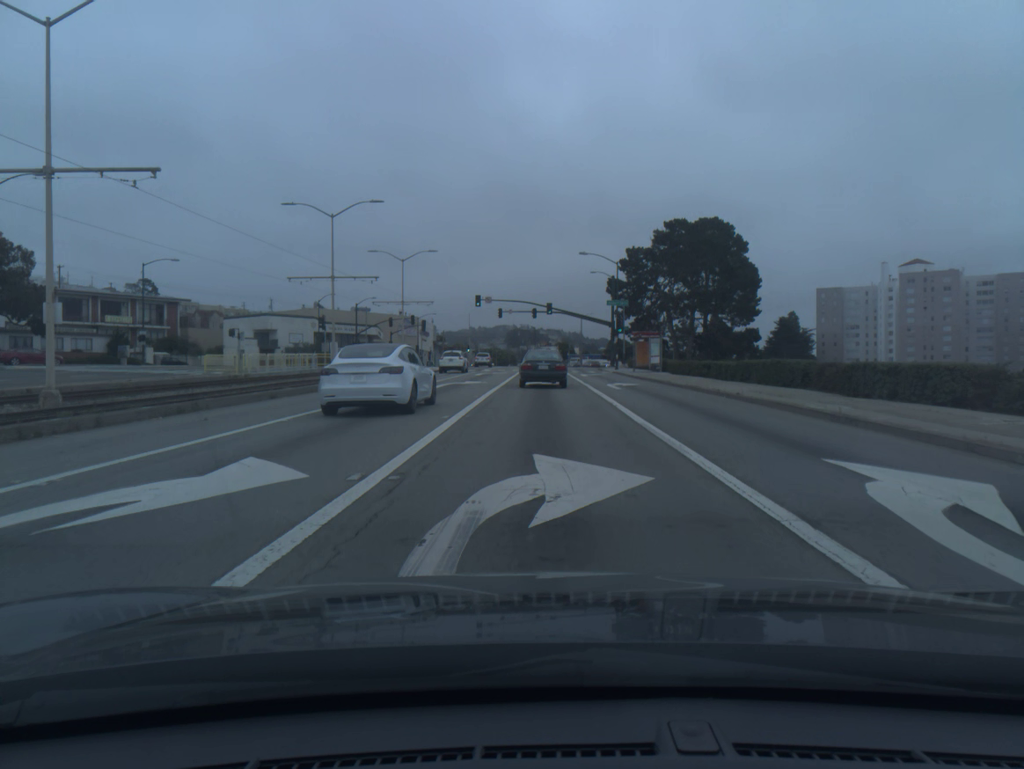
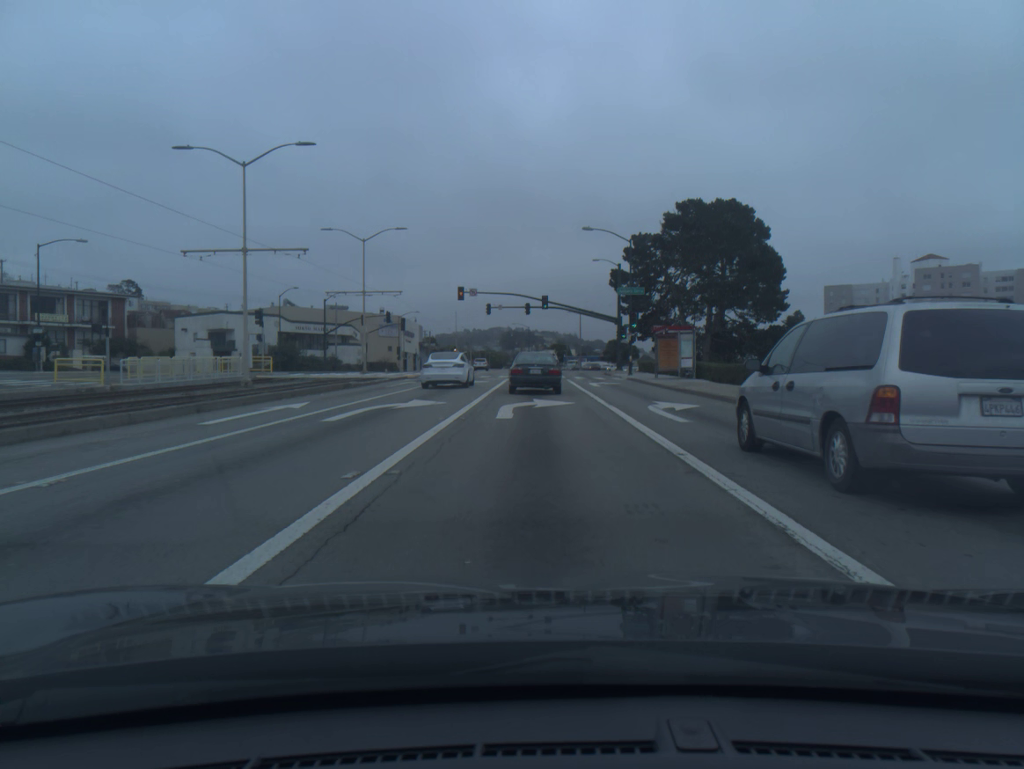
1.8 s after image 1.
(+0.1, +14.0) m; 0°
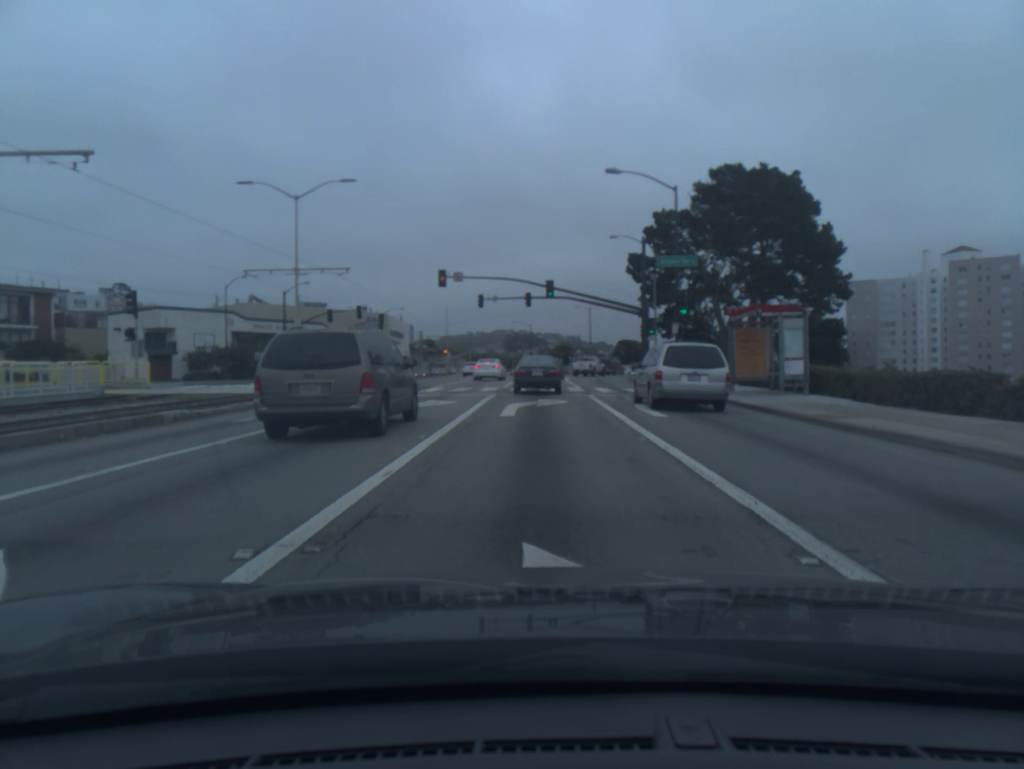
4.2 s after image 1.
(-0.1, +17.3) m; 0°
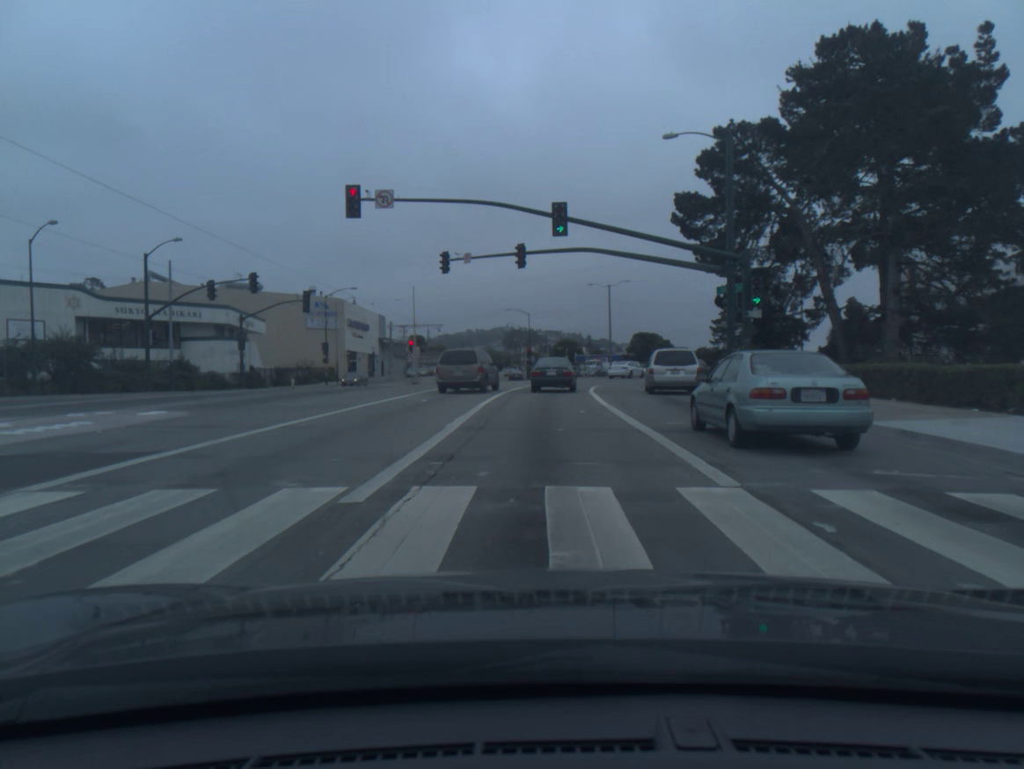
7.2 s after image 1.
(0.0, +28.0) m; 0°
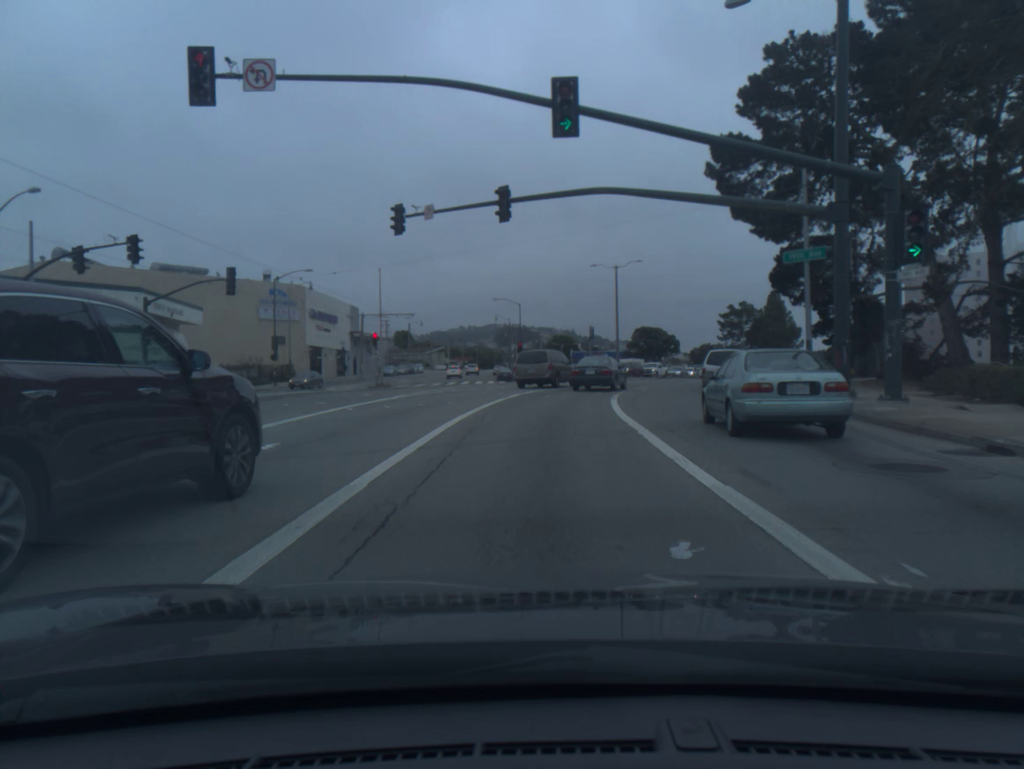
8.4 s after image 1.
(+0.1, +13.4) m; +1°
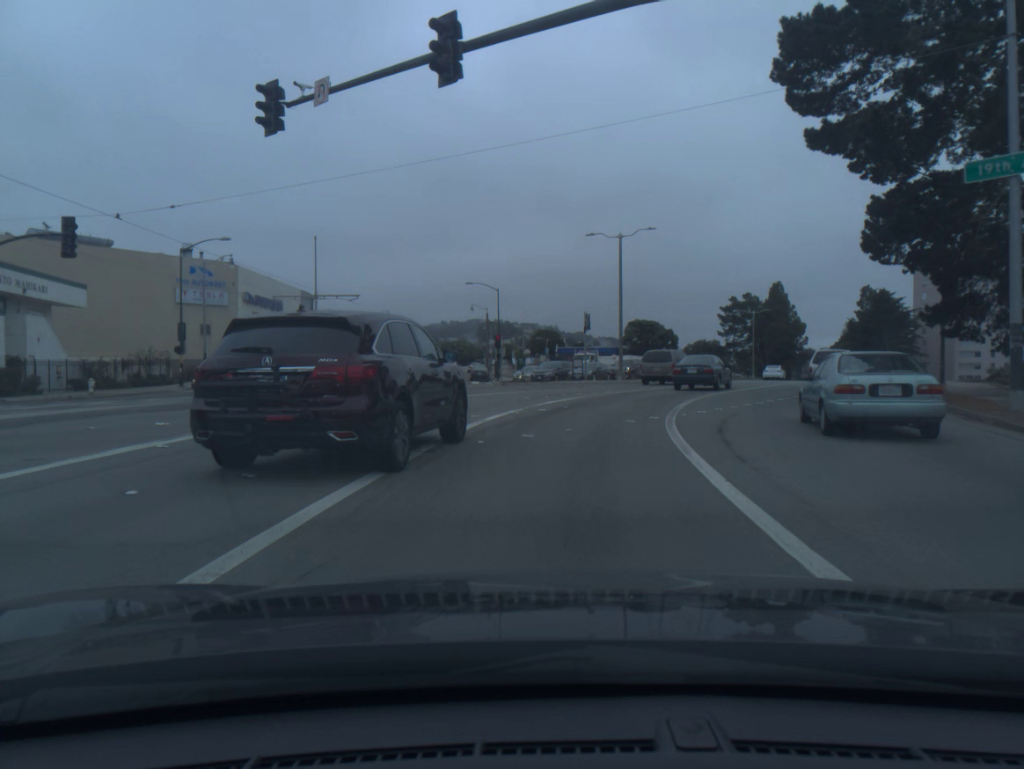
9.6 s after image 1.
(+0.1, +14.1) m; +1°
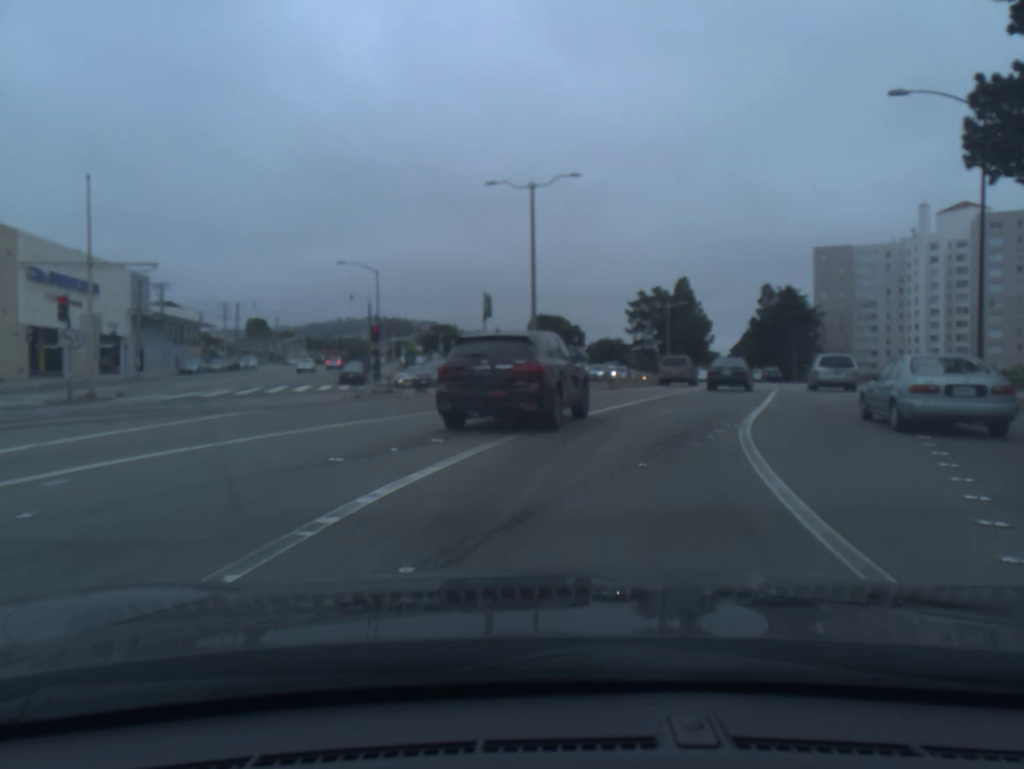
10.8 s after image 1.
(+0.7, +14.5) m; +8°
